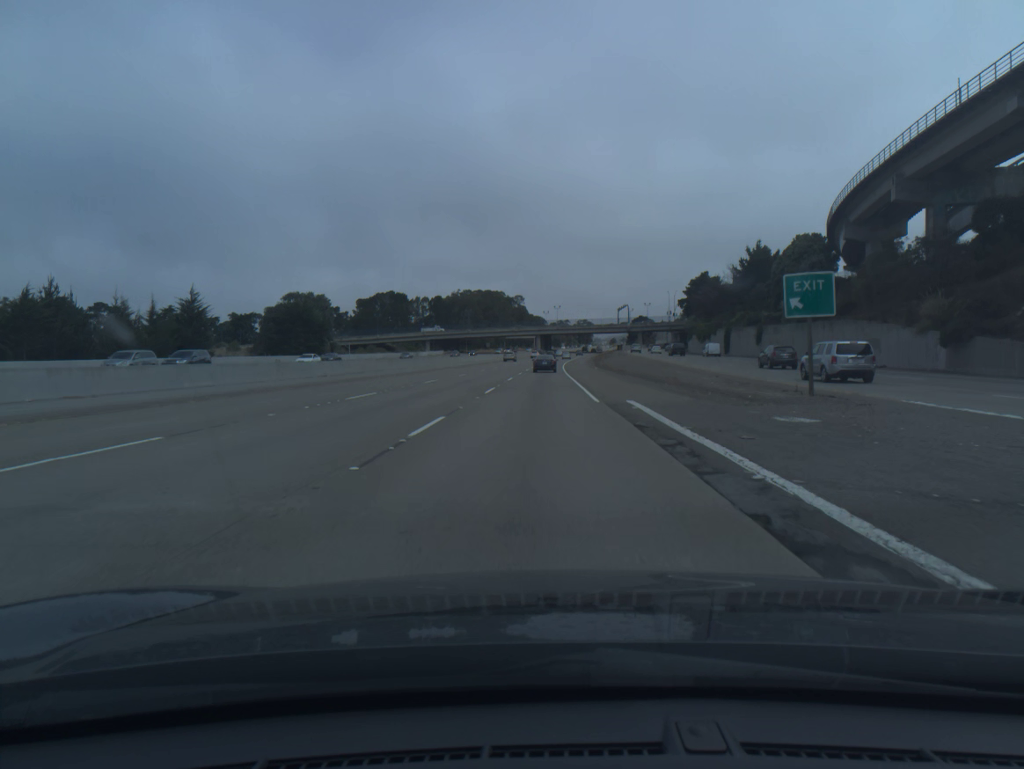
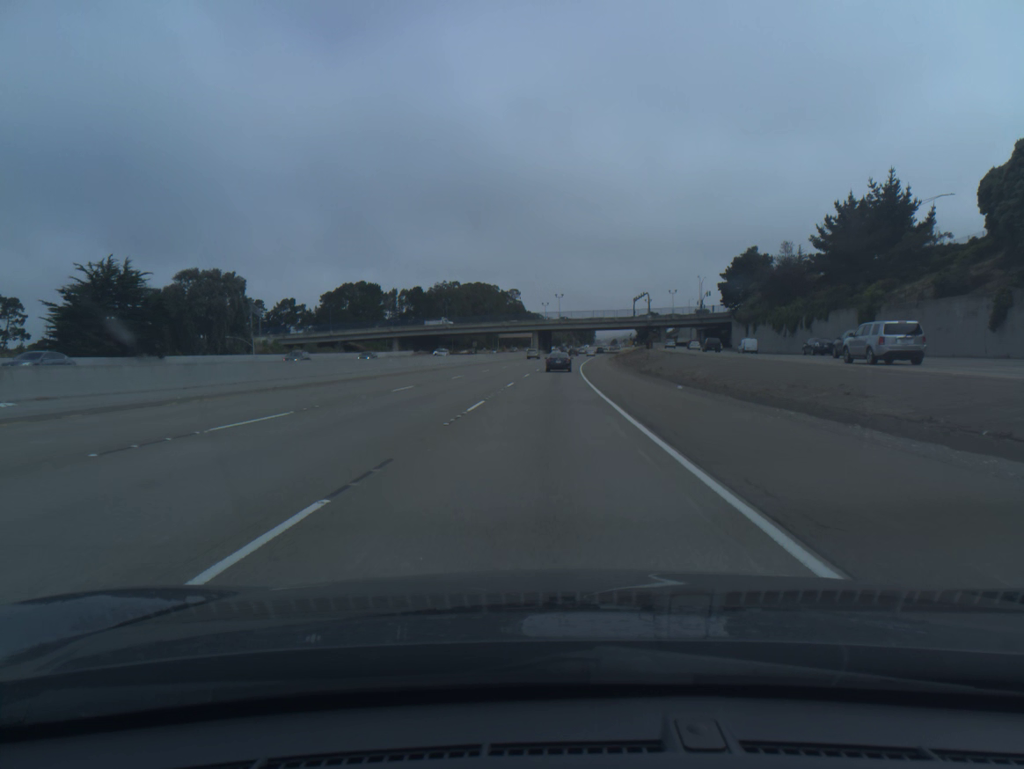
(+0.1, +52.8) m; 0°
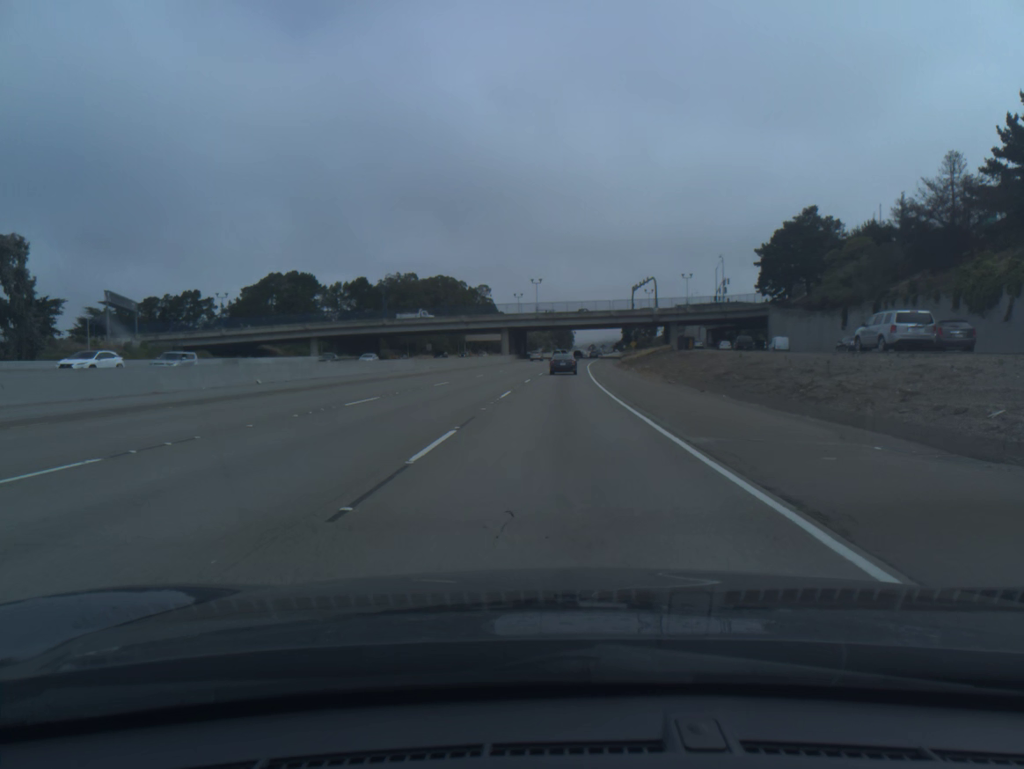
(+0.6, +51.1) m; +2°
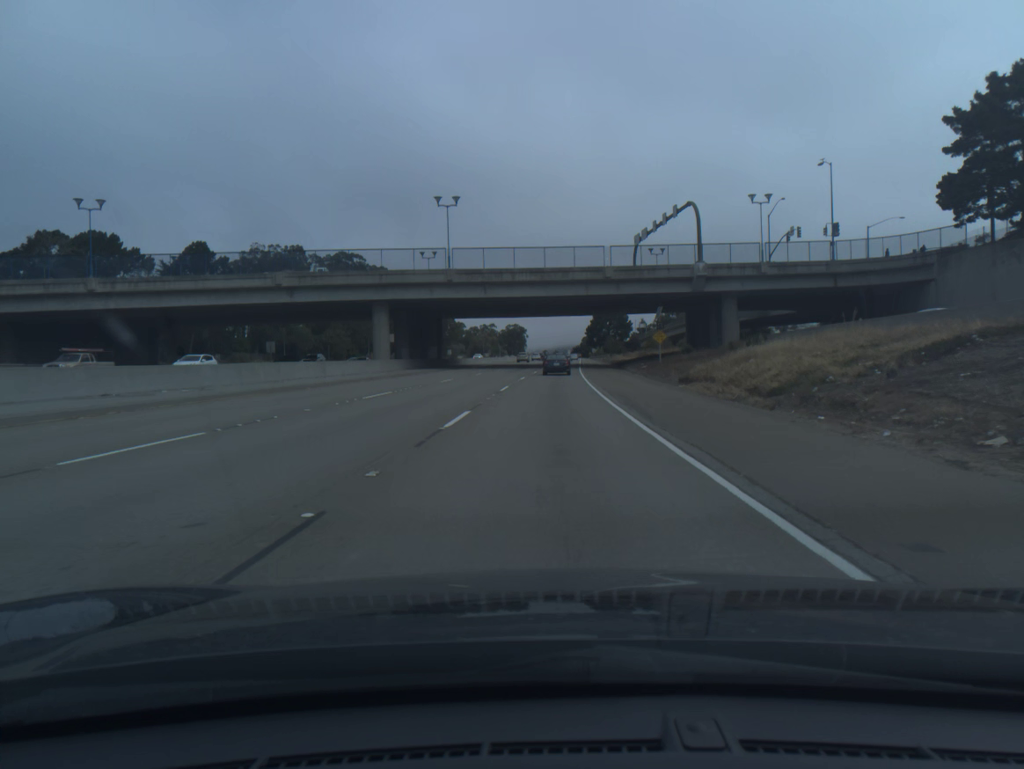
(+2.8, +82.6) m; +4°
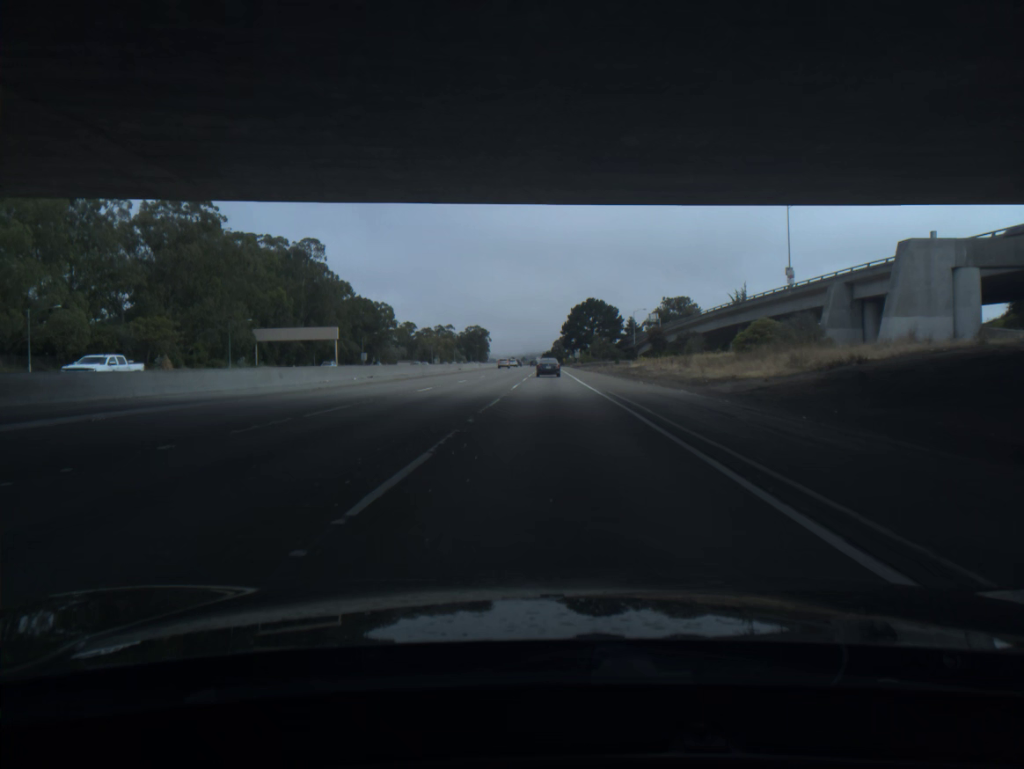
(+1.5, +80.2) m; +2°
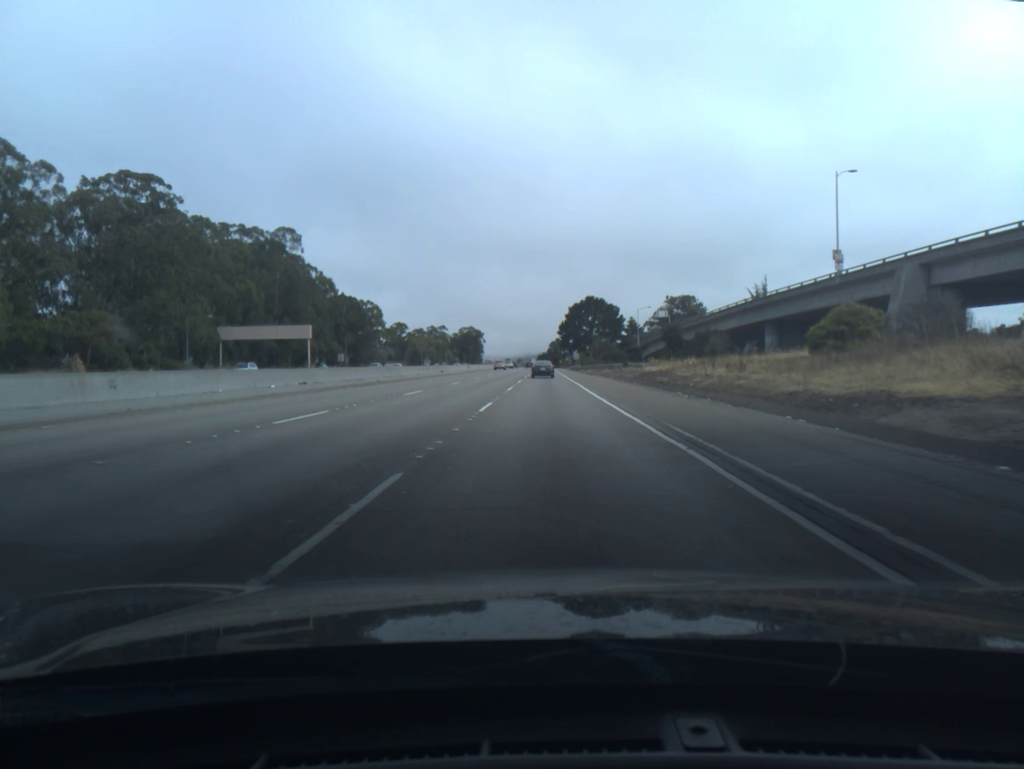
(0.0, +16.1) m; 0°
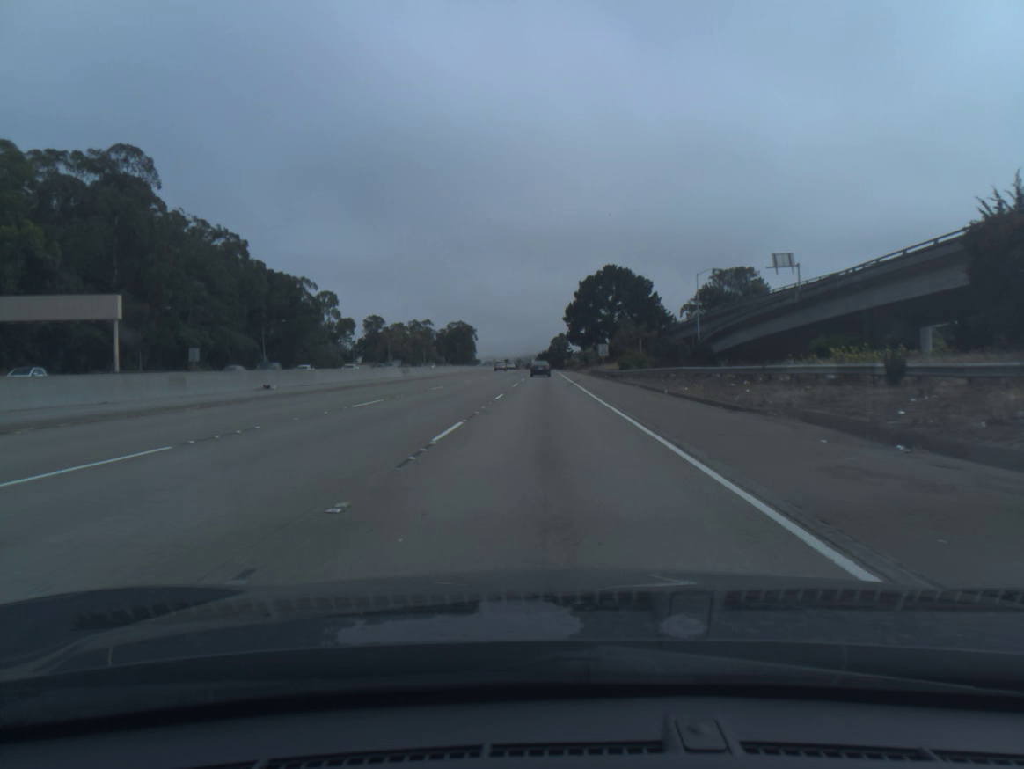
(+0.1, +65.3) m; 0°
